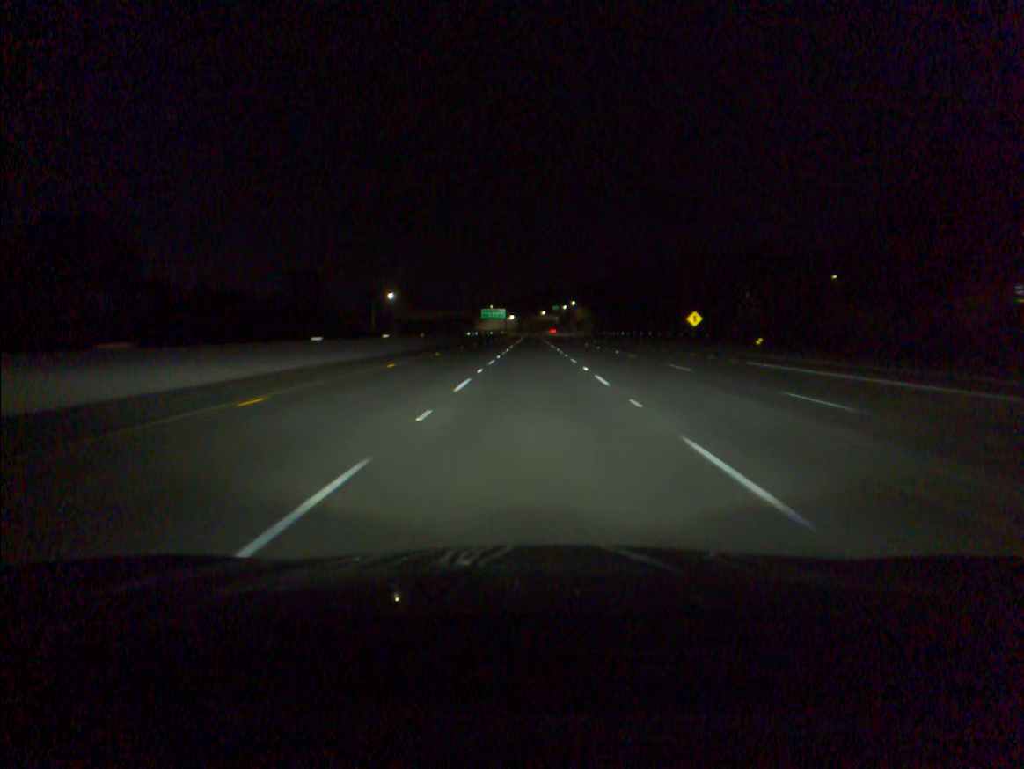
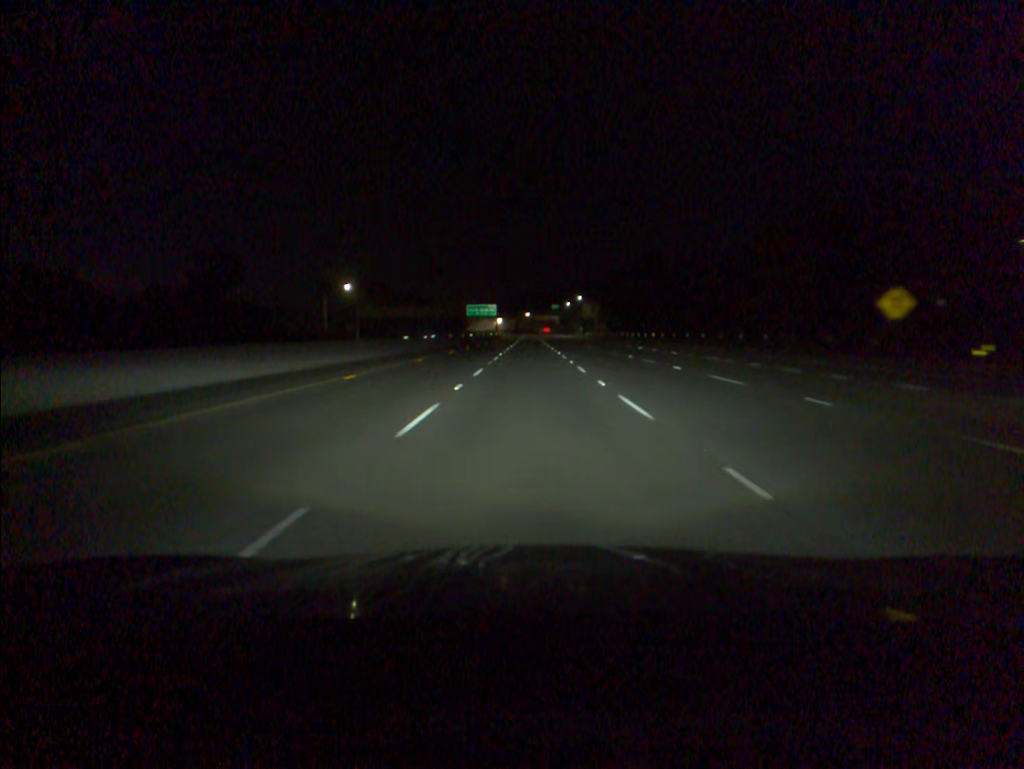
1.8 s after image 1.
(0.0, +50.2) m; 0°
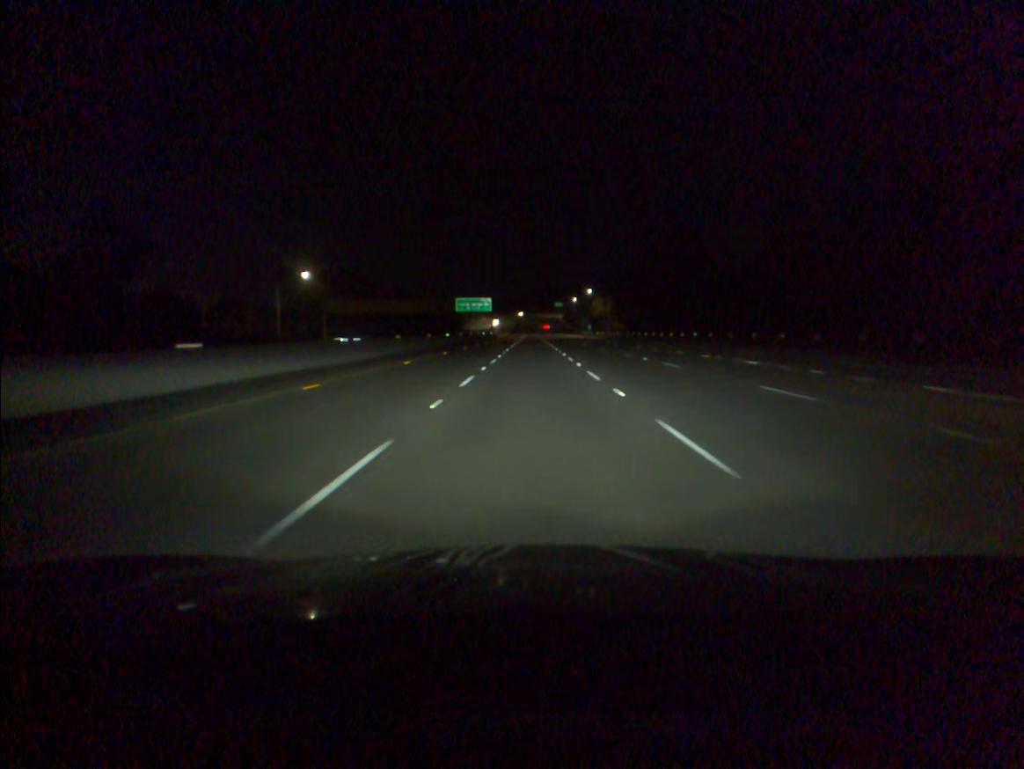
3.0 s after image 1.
(0.0, +33.6) m; 0°
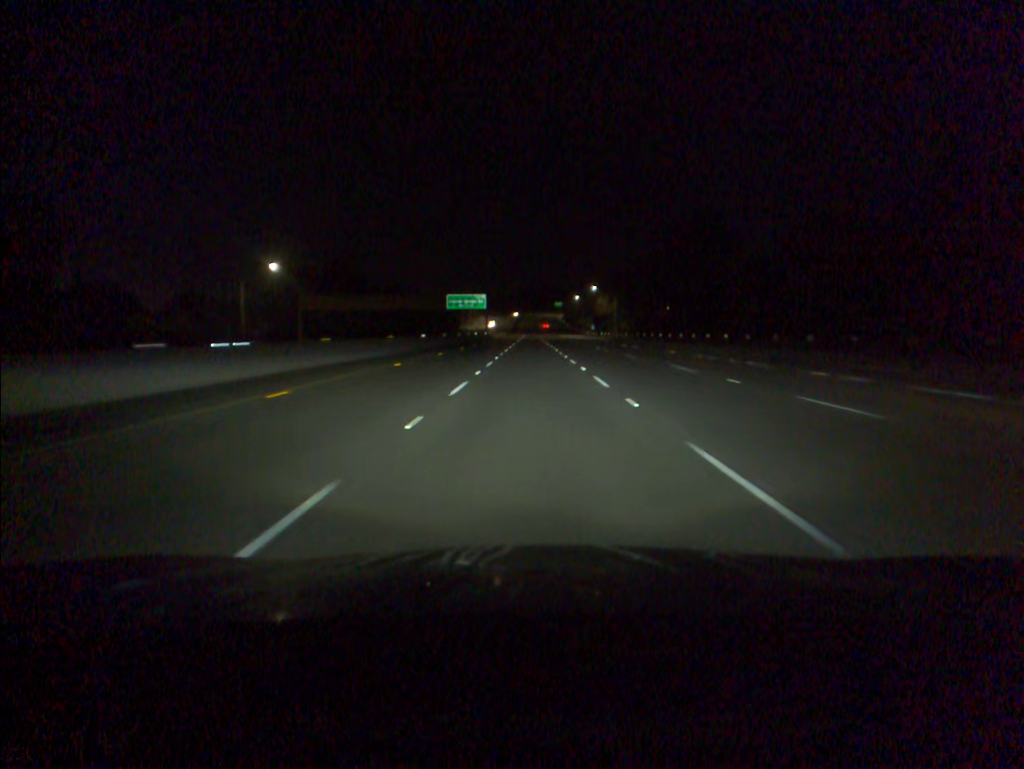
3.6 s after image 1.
(0.0, +16.8) m; 0°
